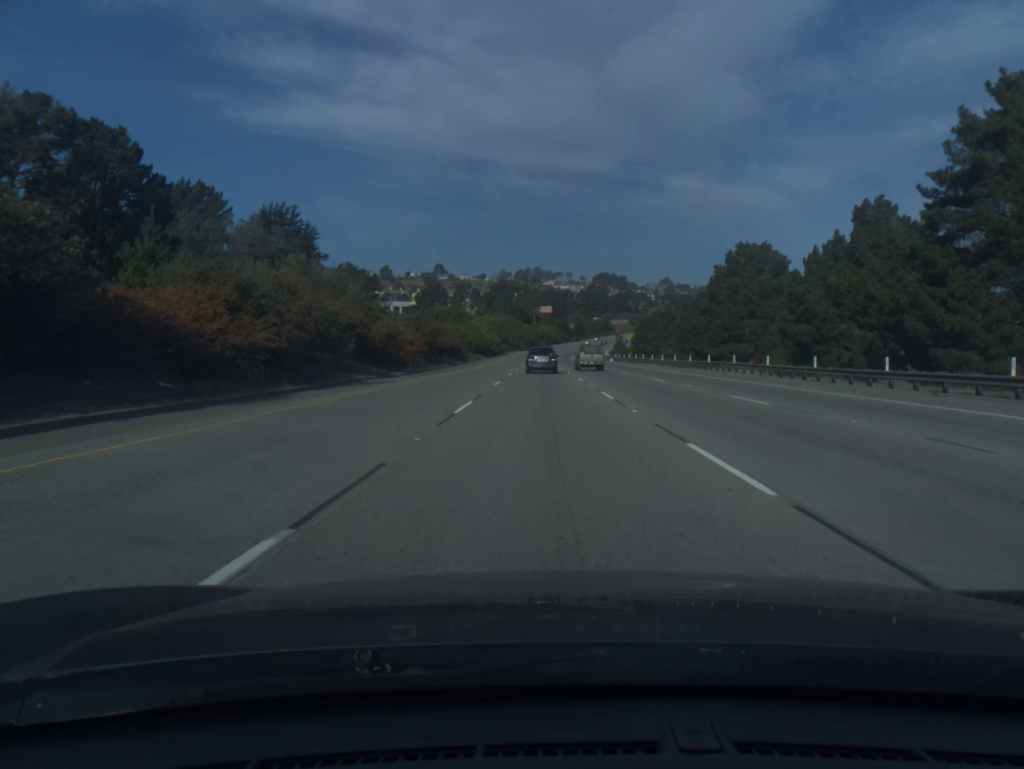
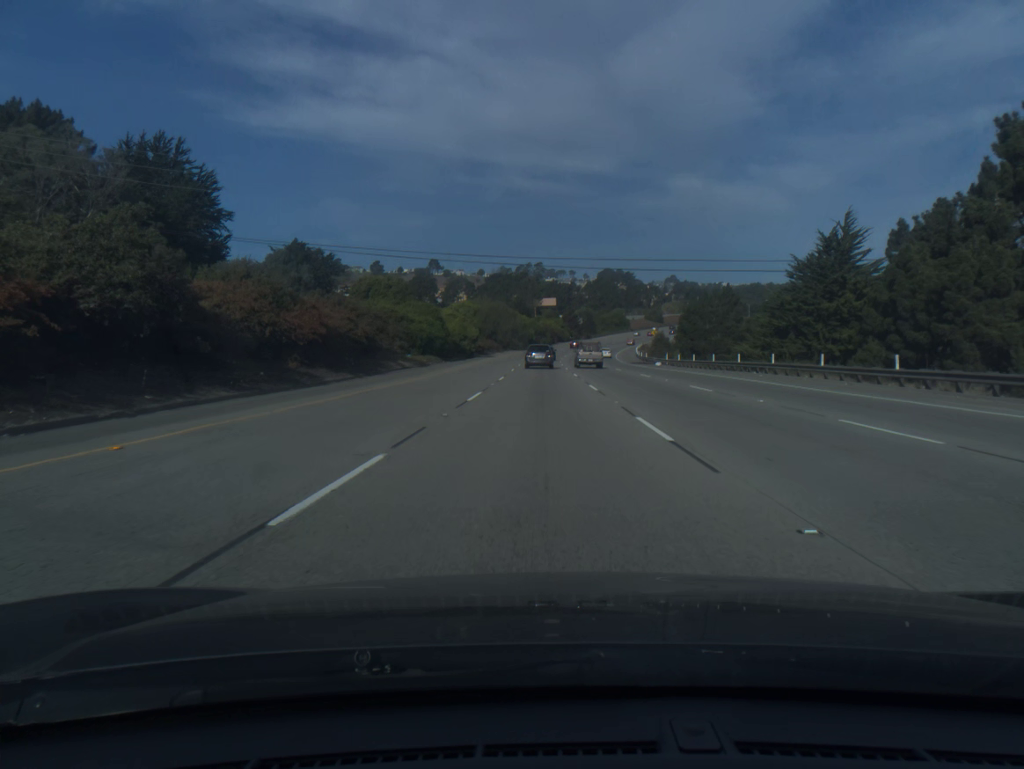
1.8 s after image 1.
(+0.1, +54.1) m; 0°
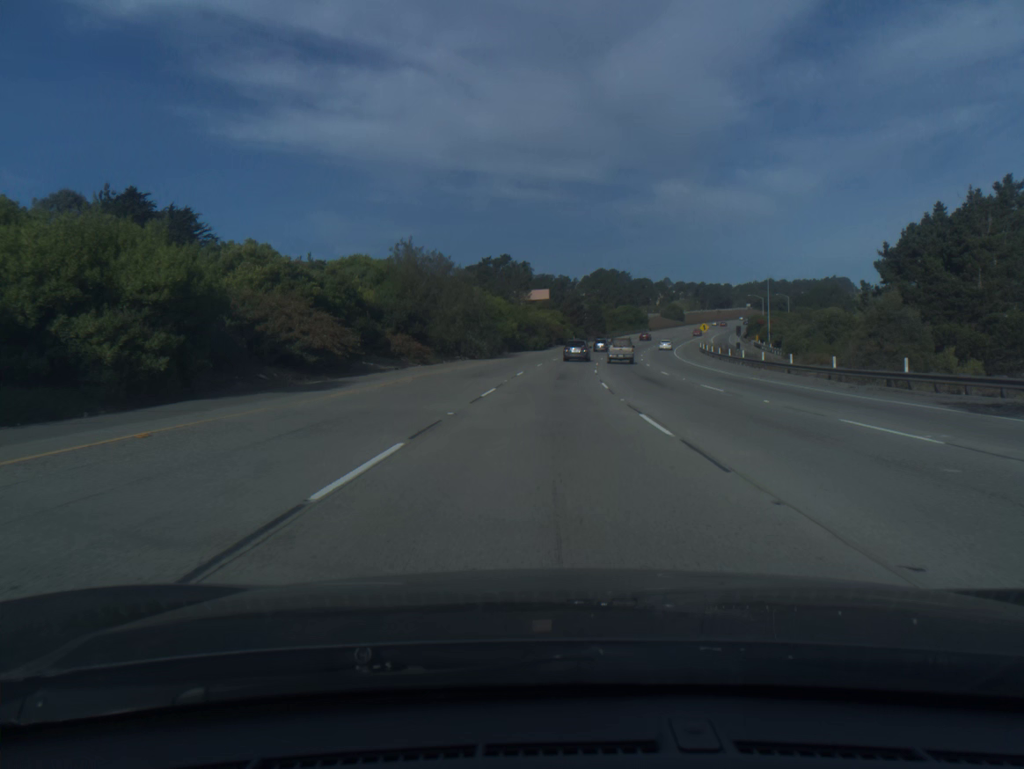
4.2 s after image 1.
(0.0, +72.5) m; +1°
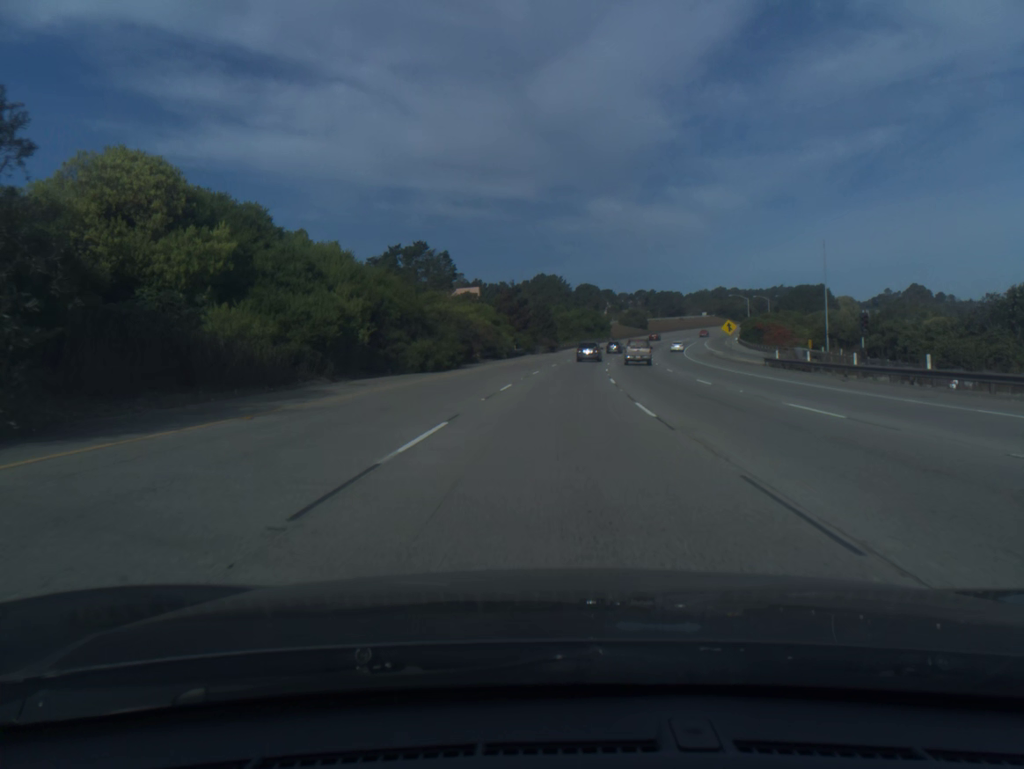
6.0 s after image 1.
(+1.9, +54.9) m; +4°
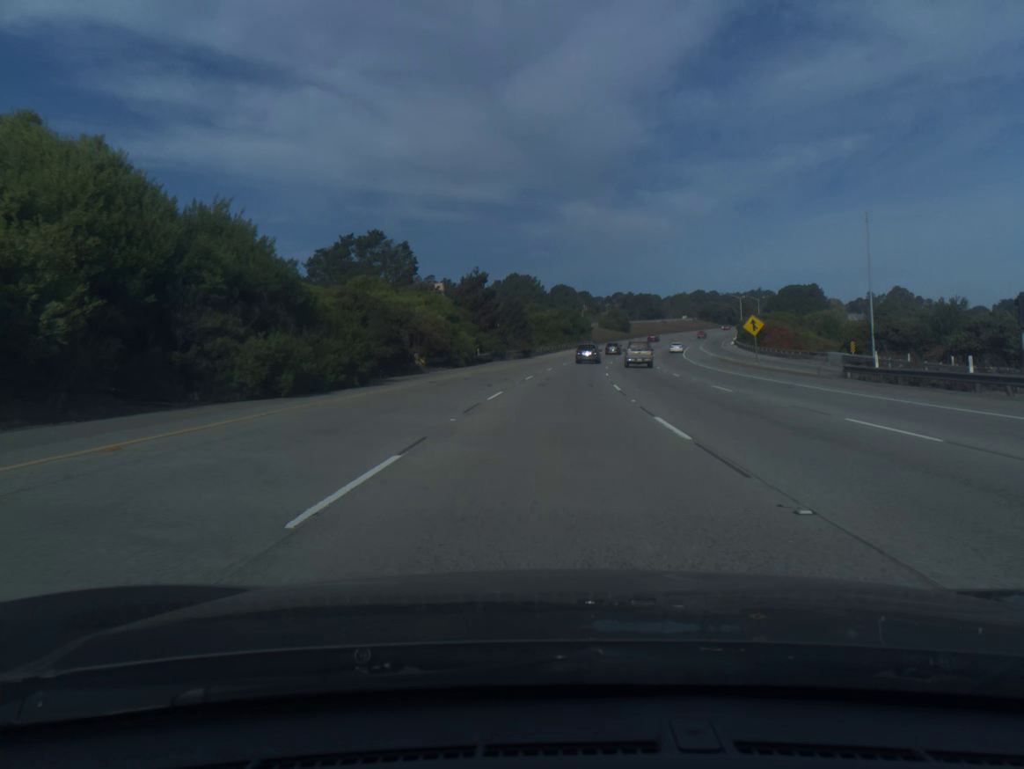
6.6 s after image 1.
(+0.3, +18.4) m; +2°
